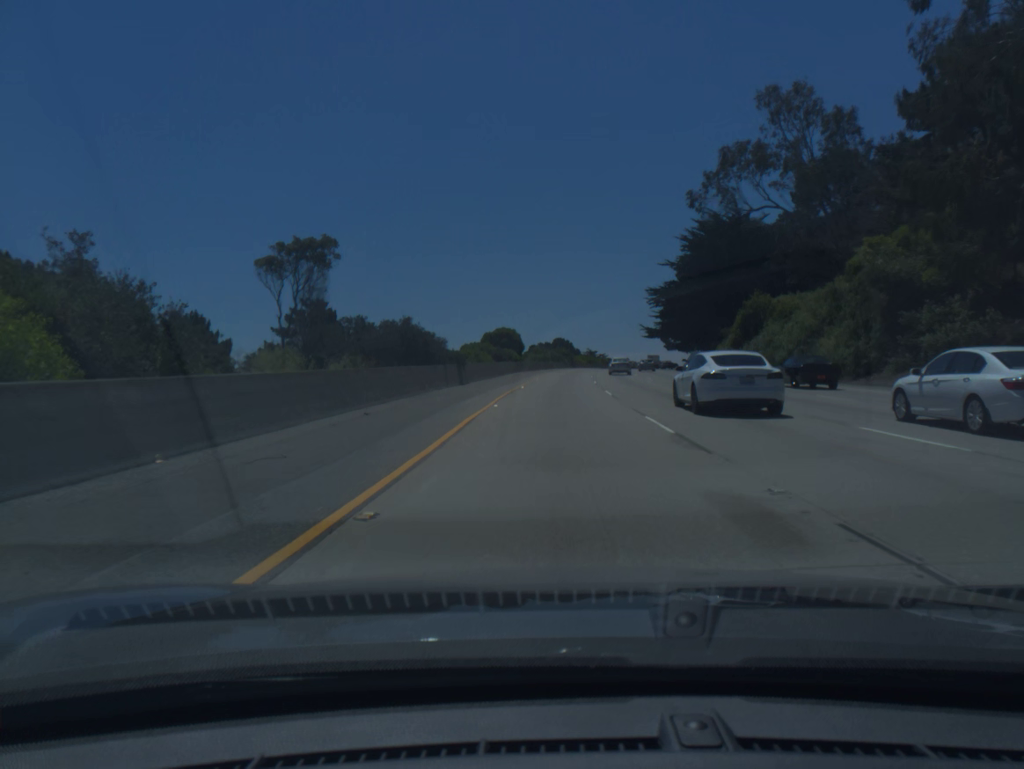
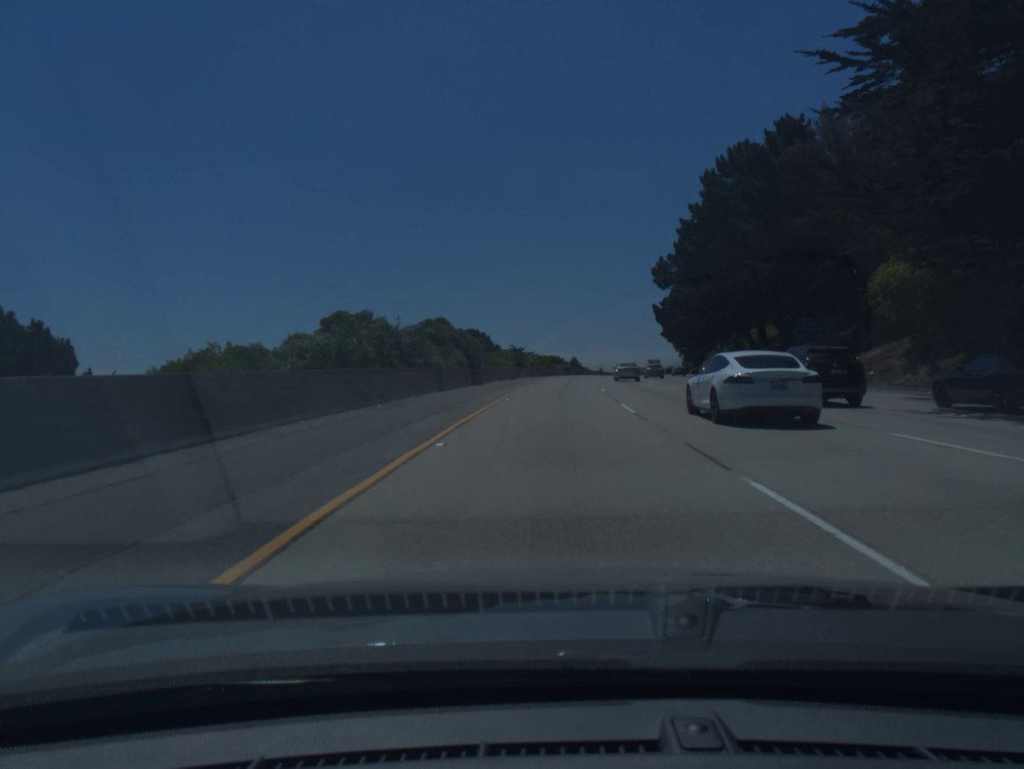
(+5.0, +96.9) m; +6°
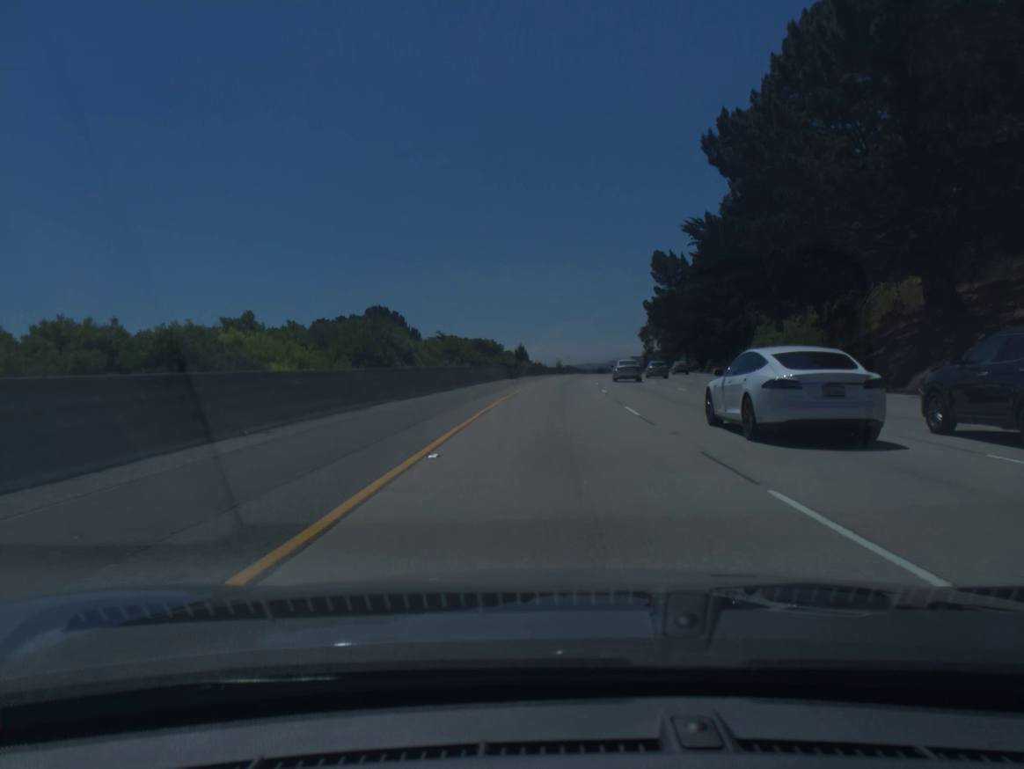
(+2.1, +59.3) m; +4°
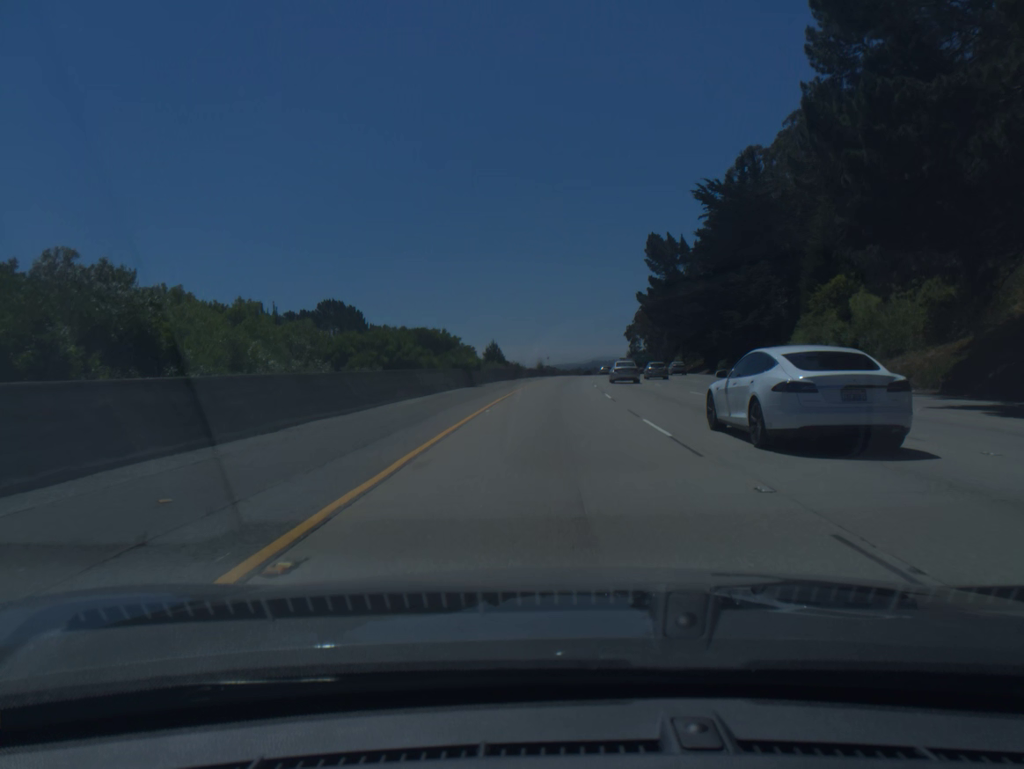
(+0.3, +20.0) m; +1°
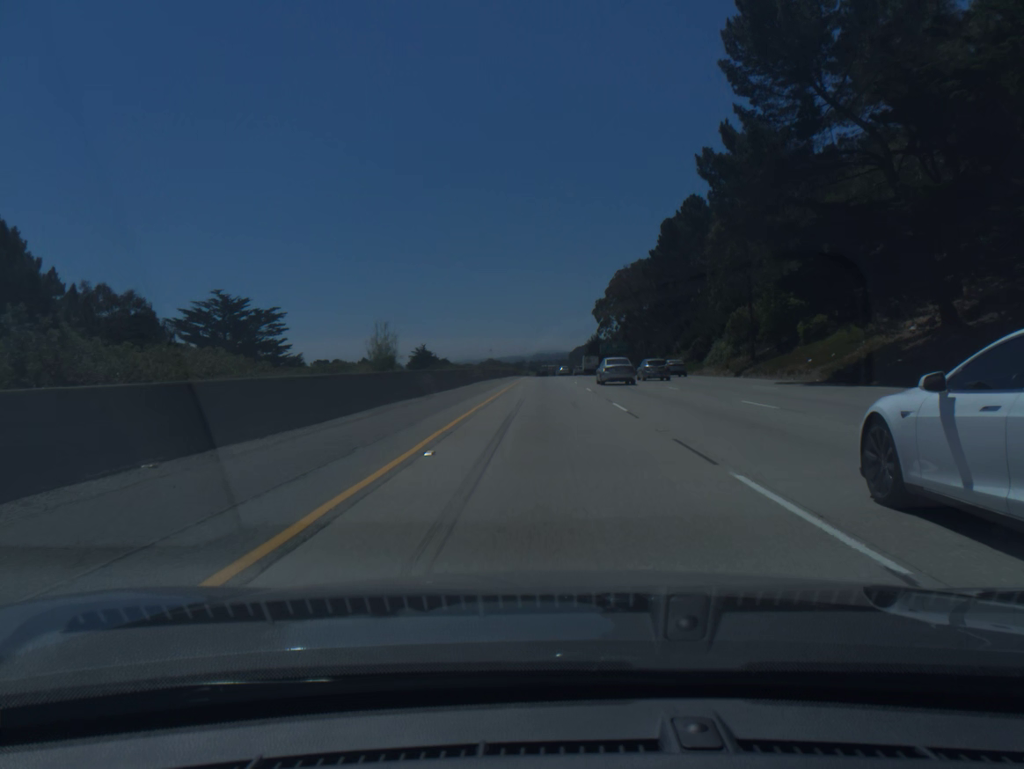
(+3.3, +81.6) m; +4°
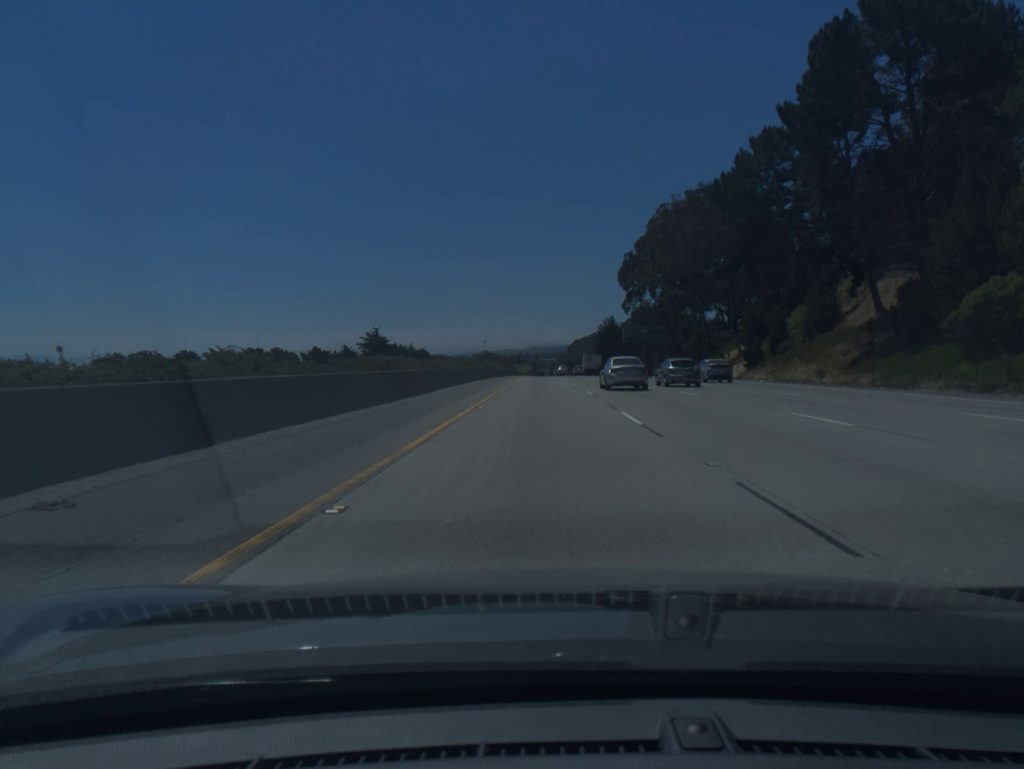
(+0.3, +62.5) m; 0°
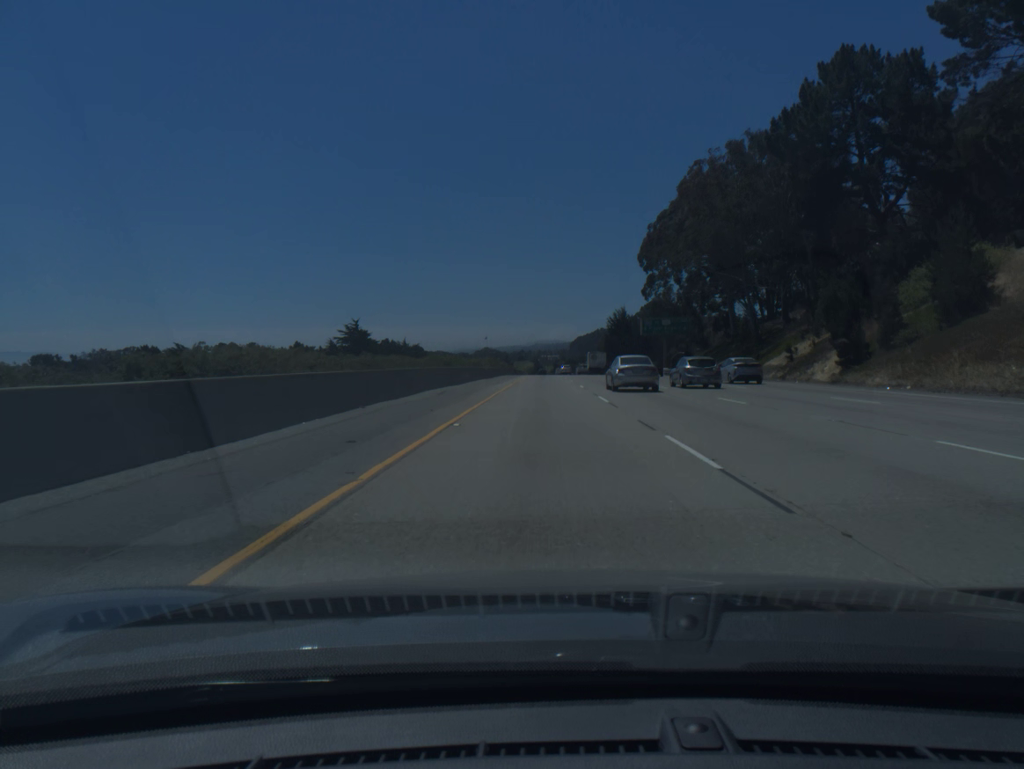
(0.0, +20.9) m; 0°
